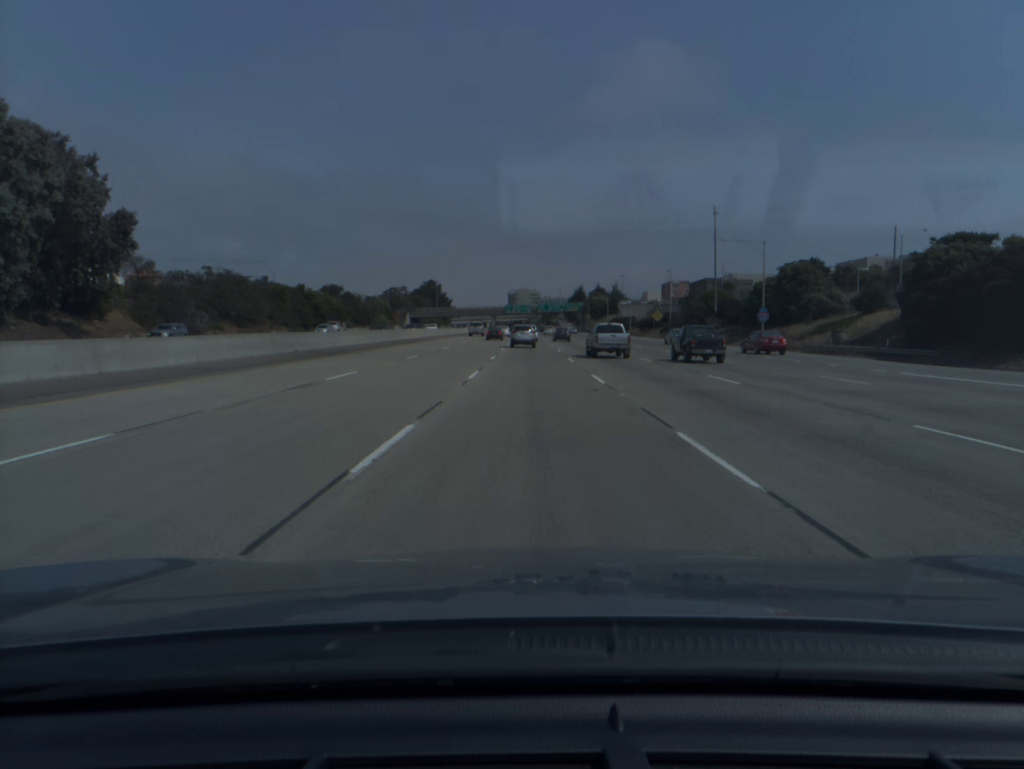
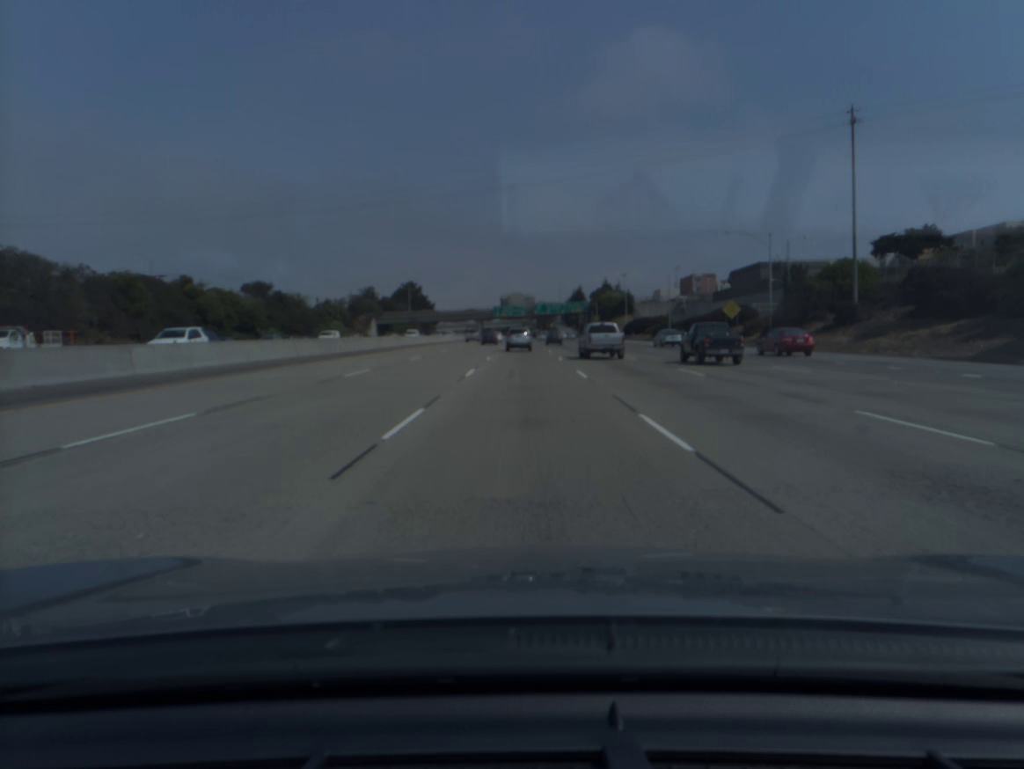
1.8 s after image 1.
(+0.2, +54.4) m; 0°
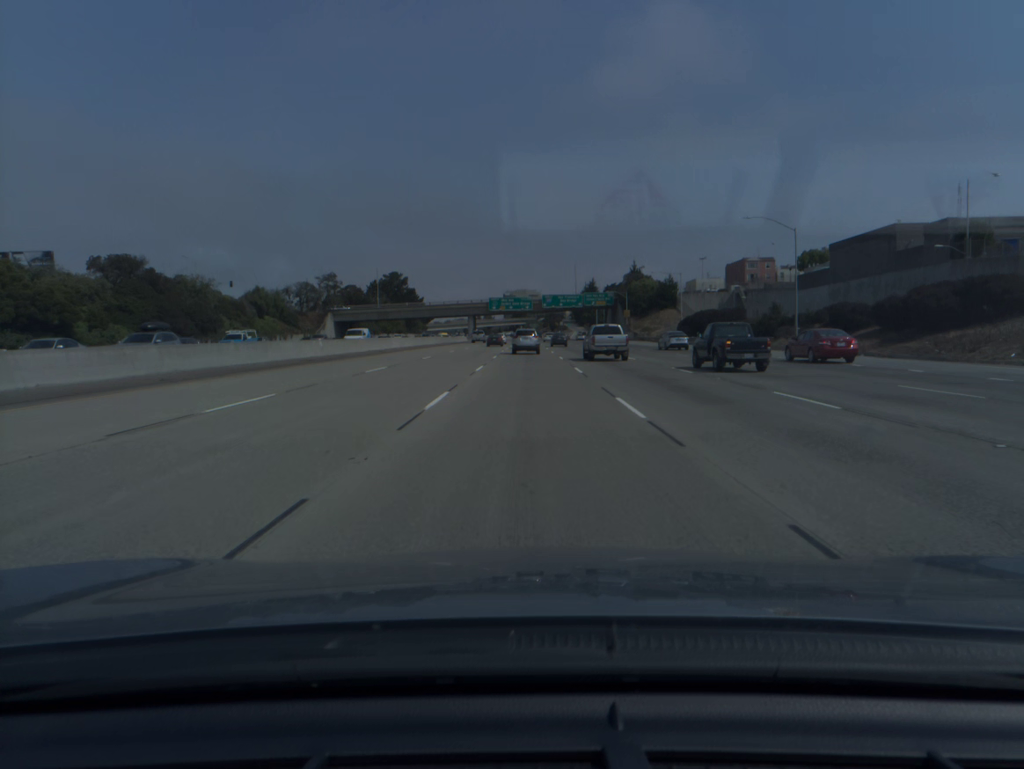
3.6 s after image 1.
(-0.2, +53.5) m; 0°
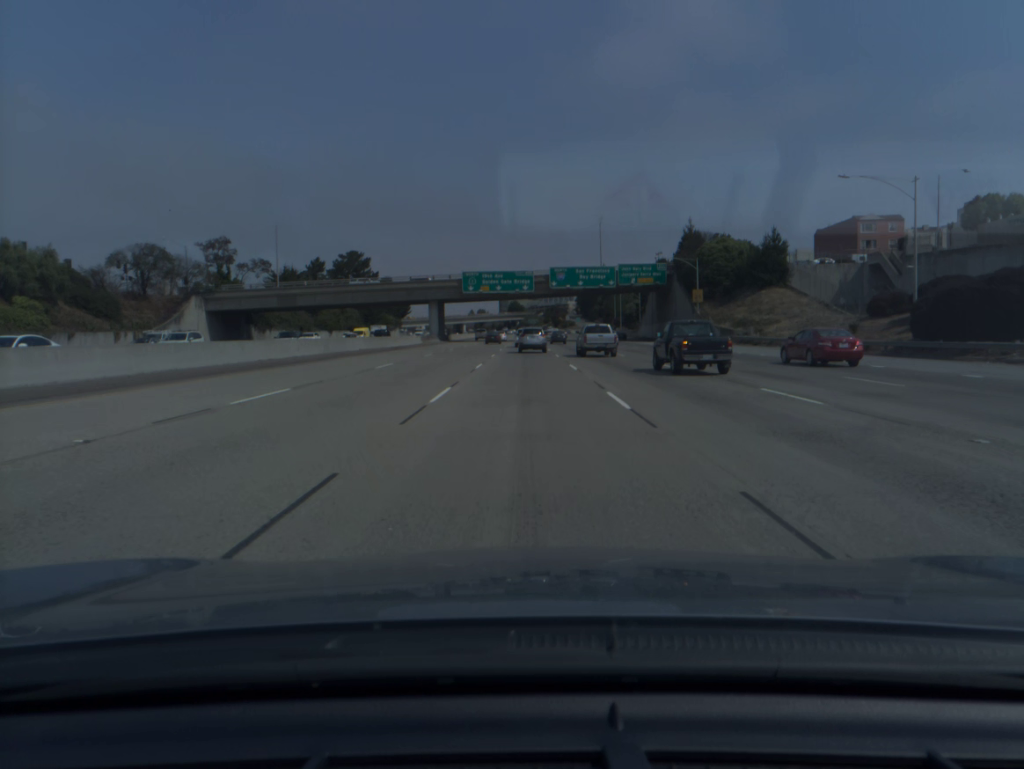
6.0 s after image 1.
(+0.1, +69.4) m; 0°
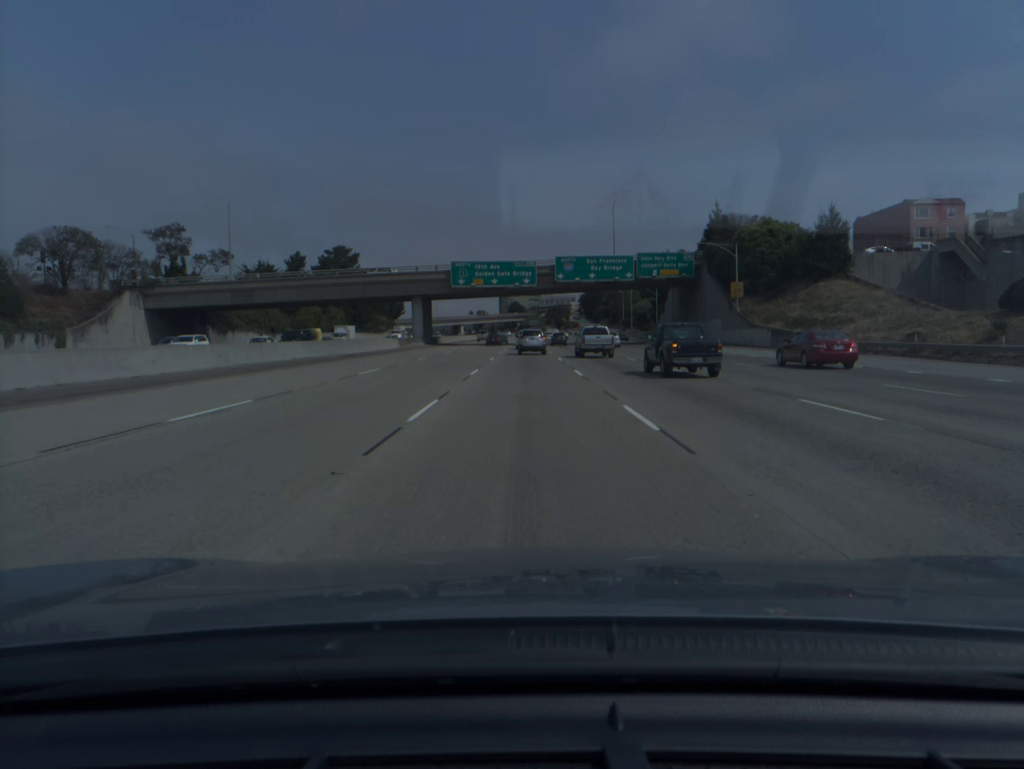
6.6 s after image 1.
(0.0, +17.1) m; 0°
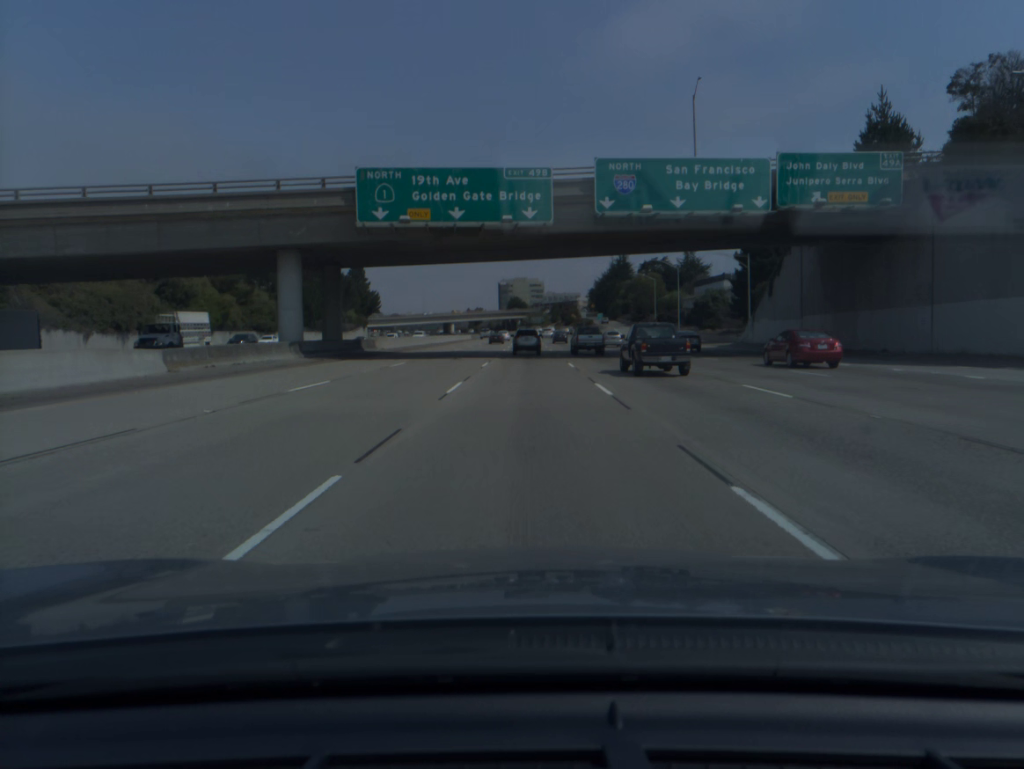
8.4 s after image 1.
(0.0, +51.0) m; 0°
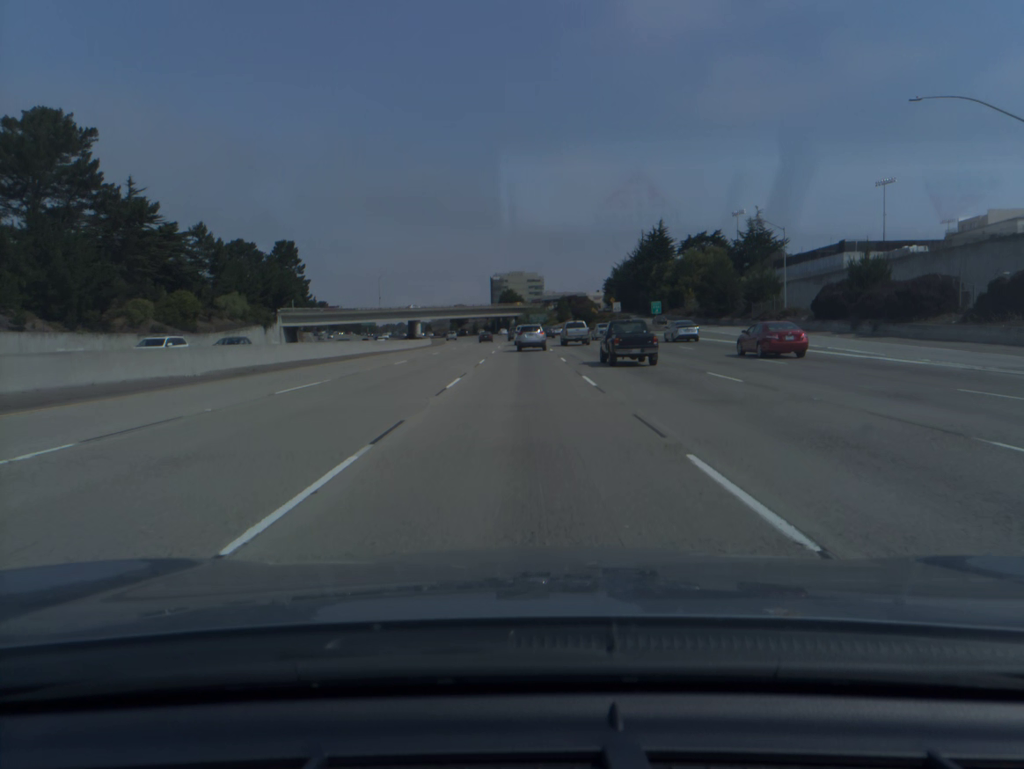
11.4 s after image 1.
(+0.2, +83.8) m; 0°
